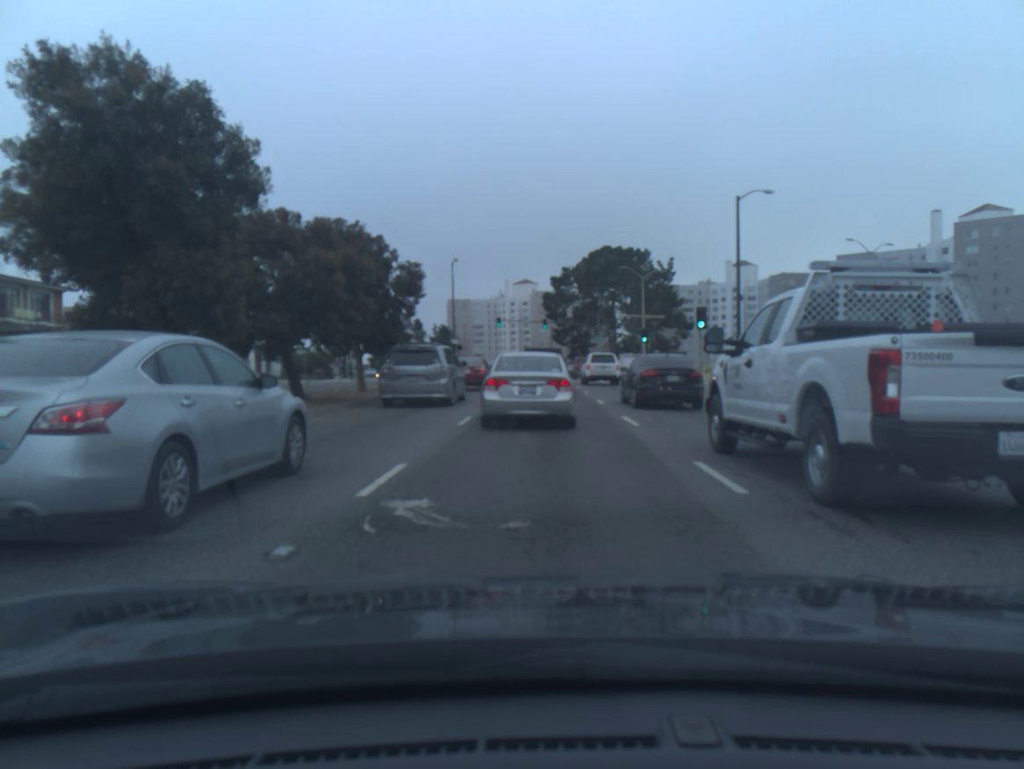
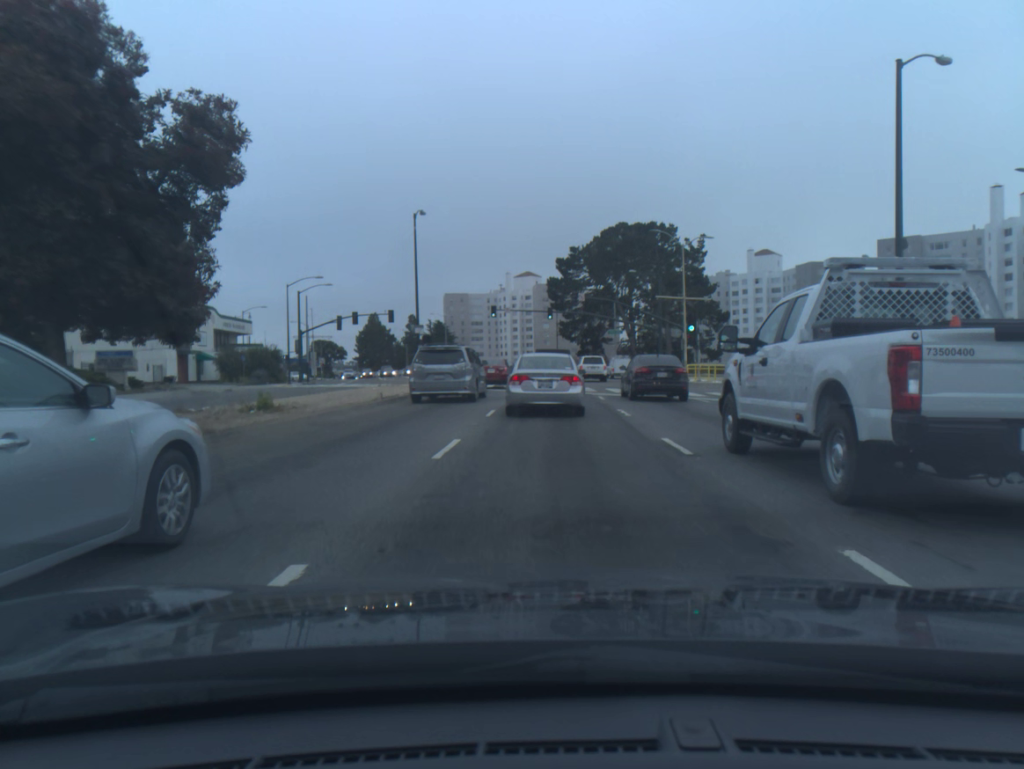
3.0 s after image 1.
(0.0, +19.5) m; 0°
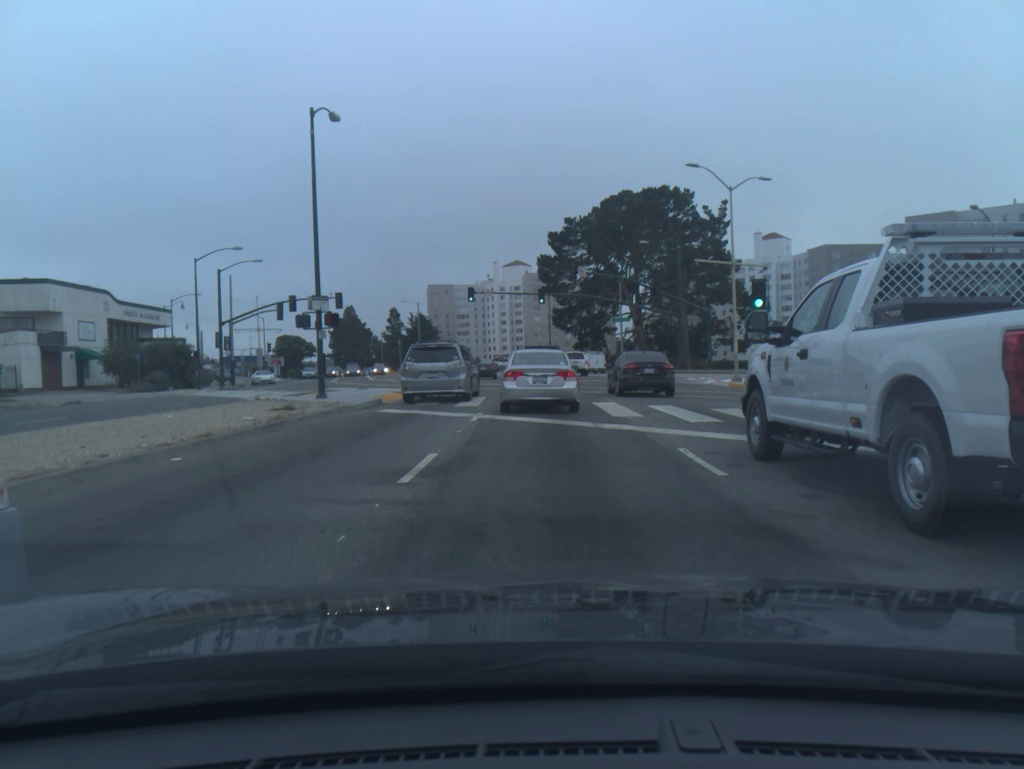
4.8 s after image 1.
(+0.1, +17.3) m; +1°
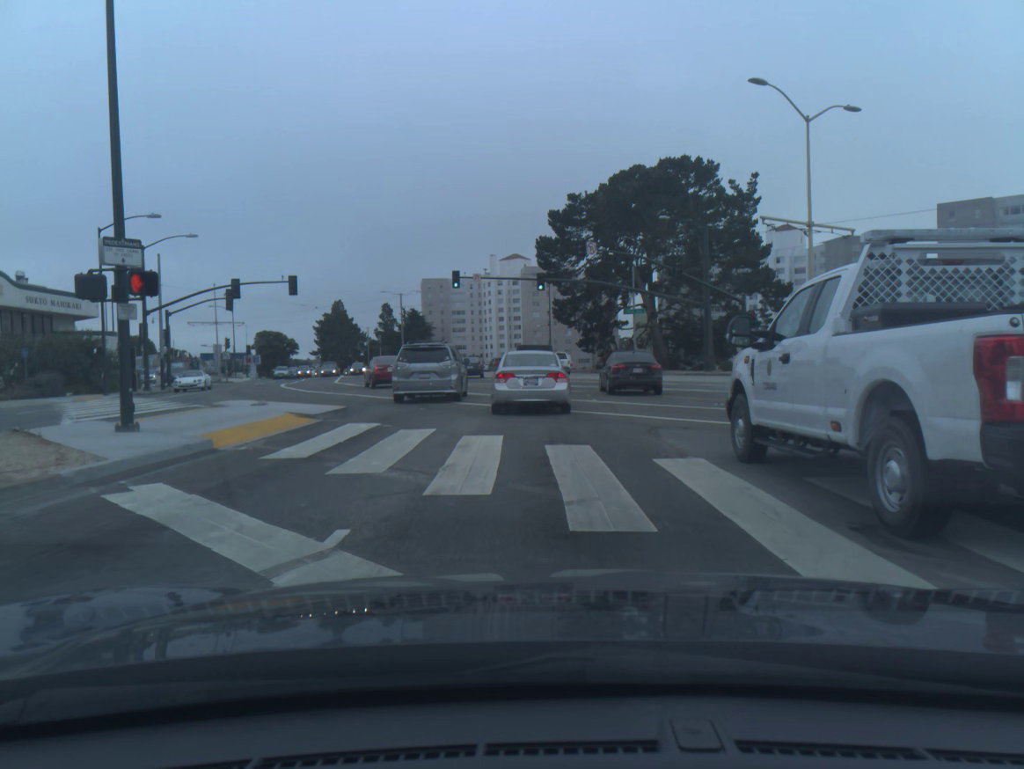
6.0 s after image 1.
(0.0, +11.8) m; 0°
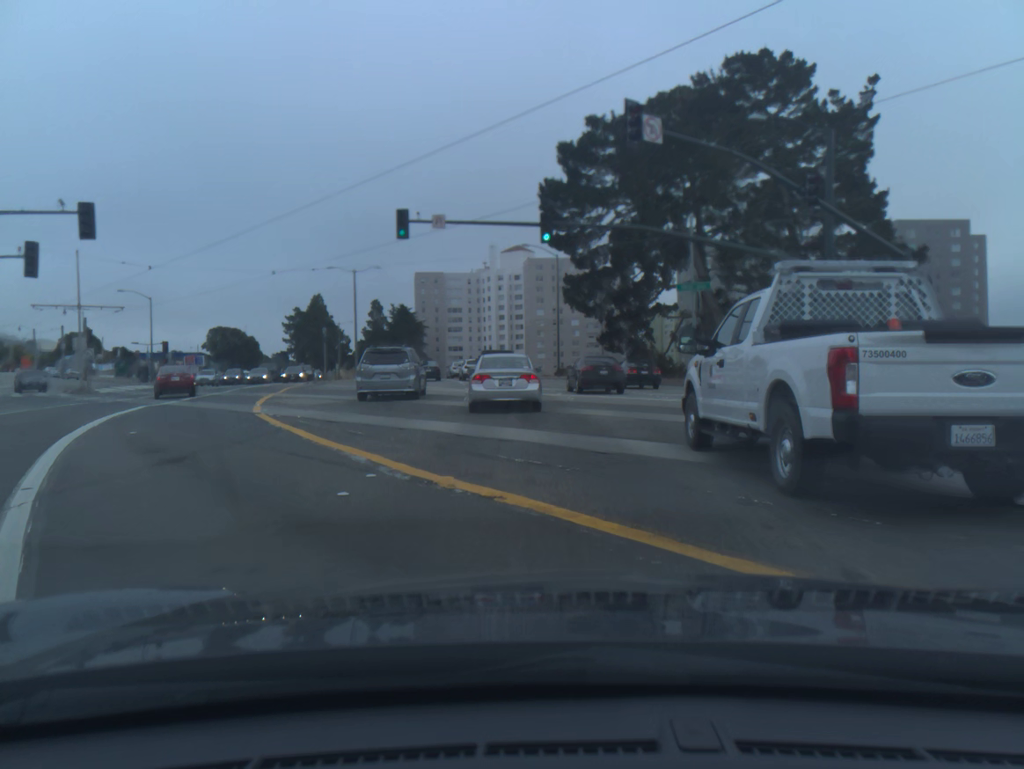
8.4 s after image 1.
(0.0, +24.9) m; 0°
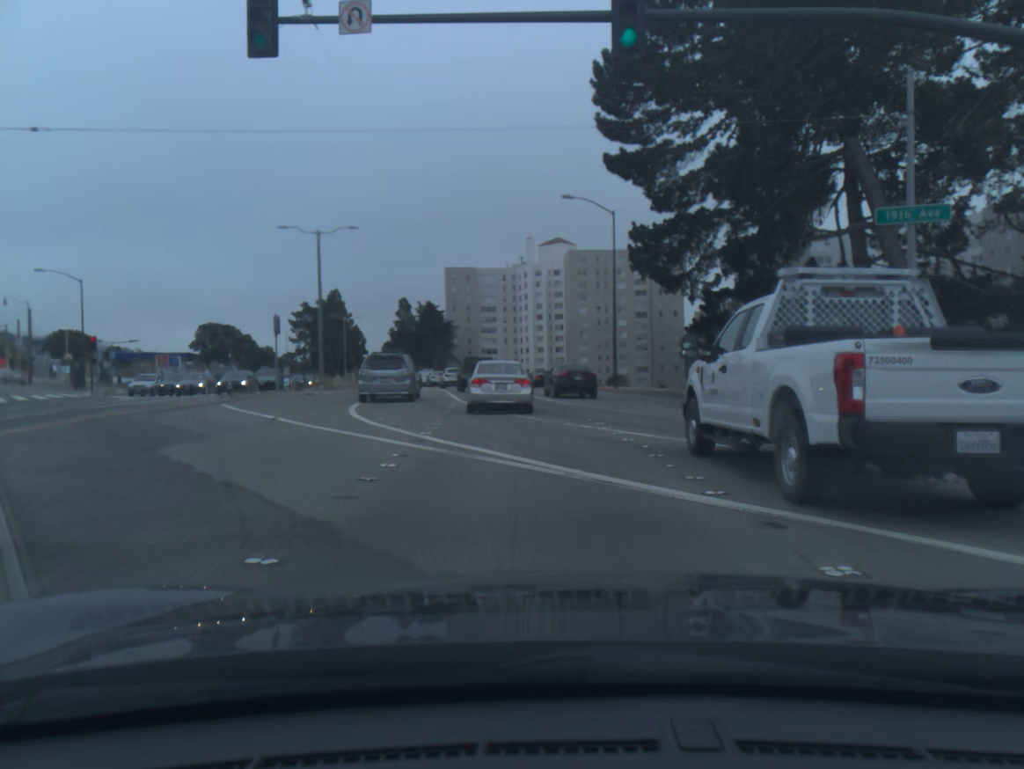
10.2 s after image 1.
(-0.5, +21.3) m; -3°
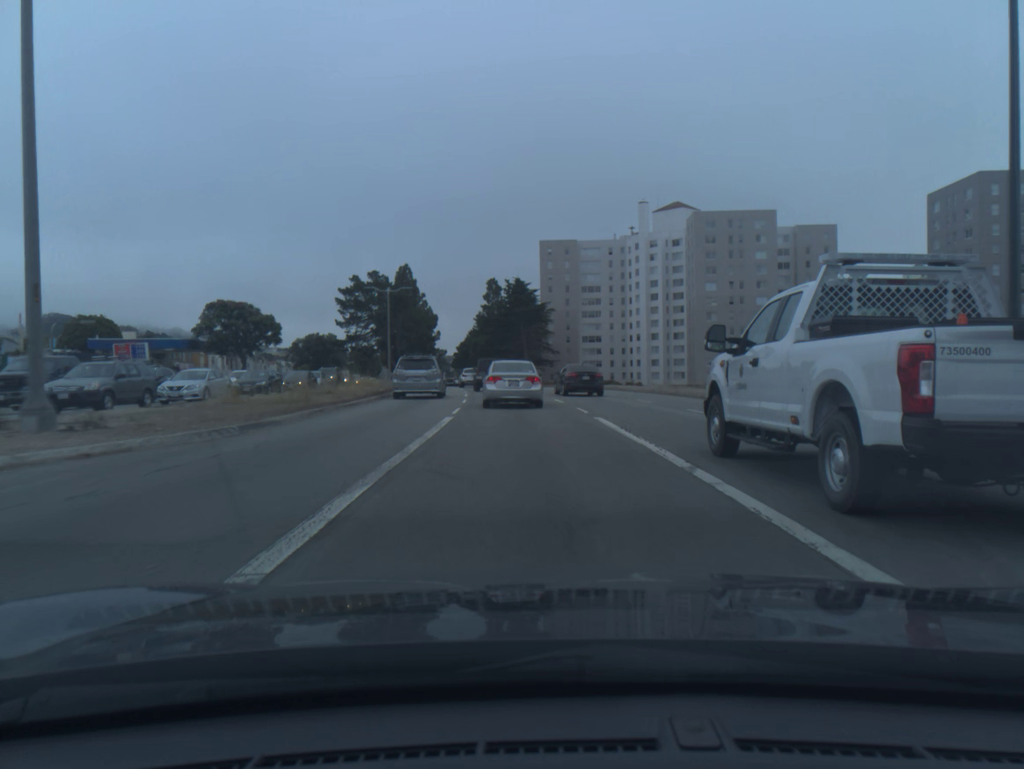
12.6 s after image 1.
(-2.0, +32.7) m; -7°
